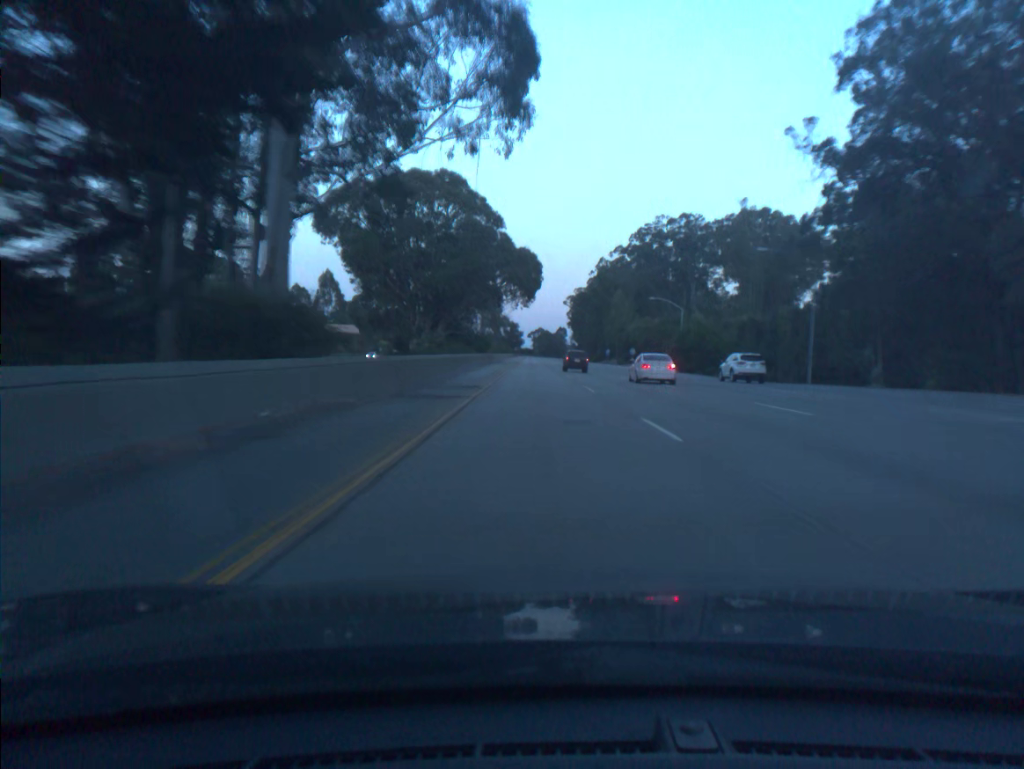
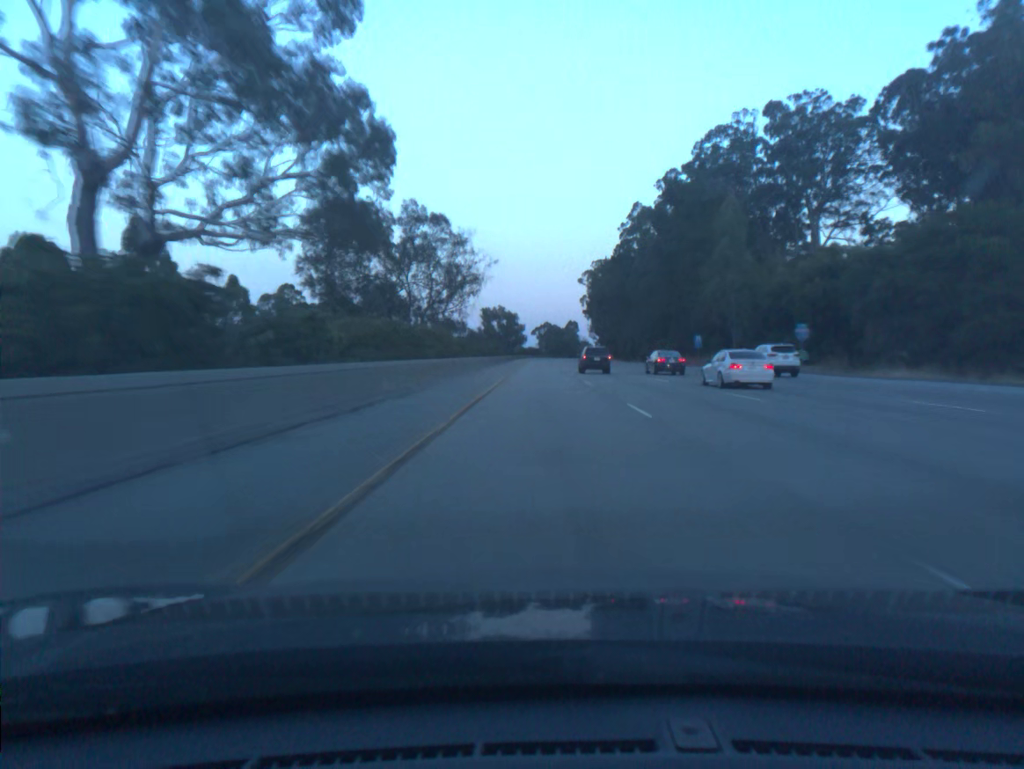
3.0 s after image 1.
(-1.3, +98.4) m; 0°
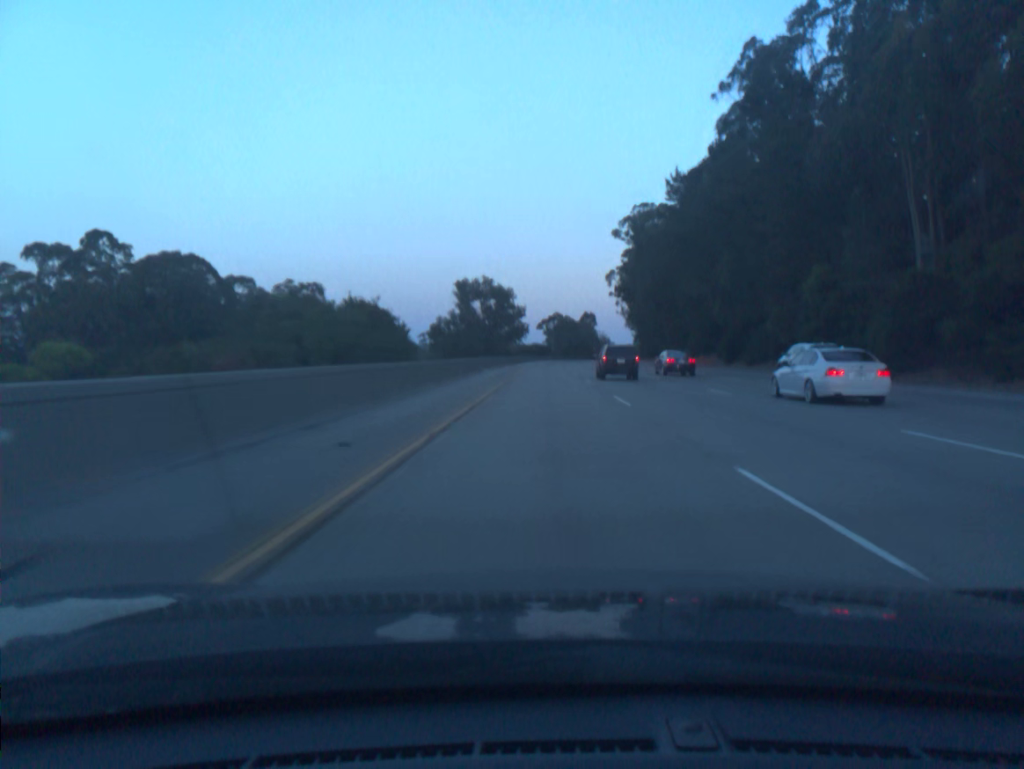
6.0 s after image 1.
(-0.5, +98.3) m; -1°
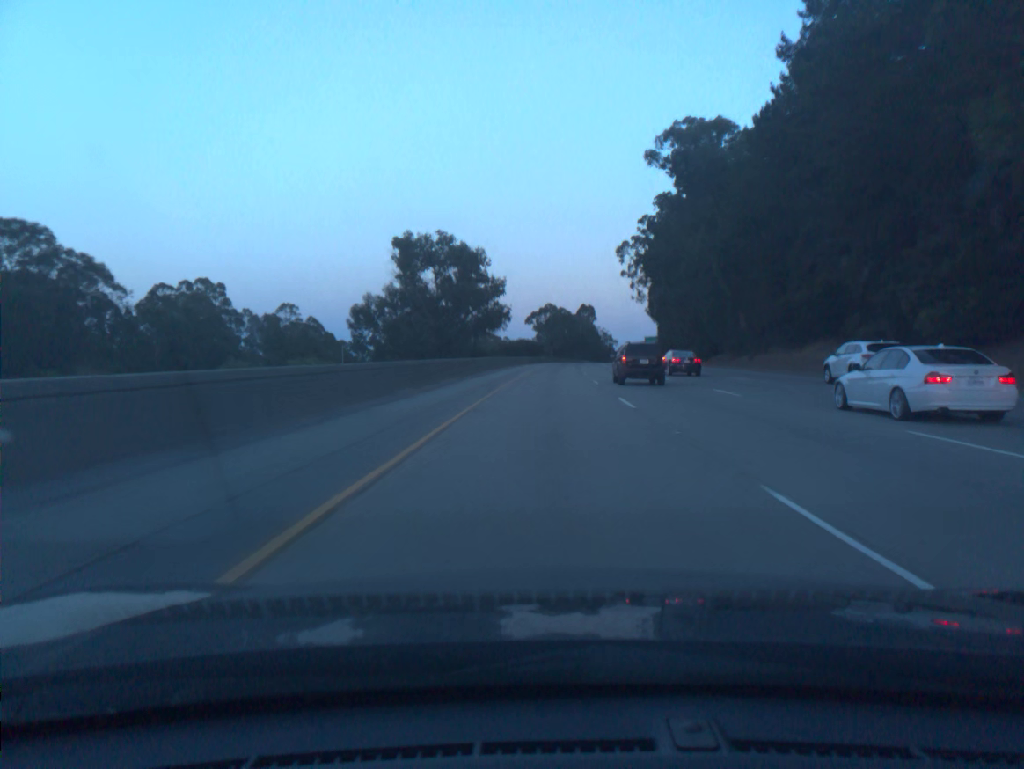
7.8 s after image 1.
(+0.3, +58.9) m; +1°
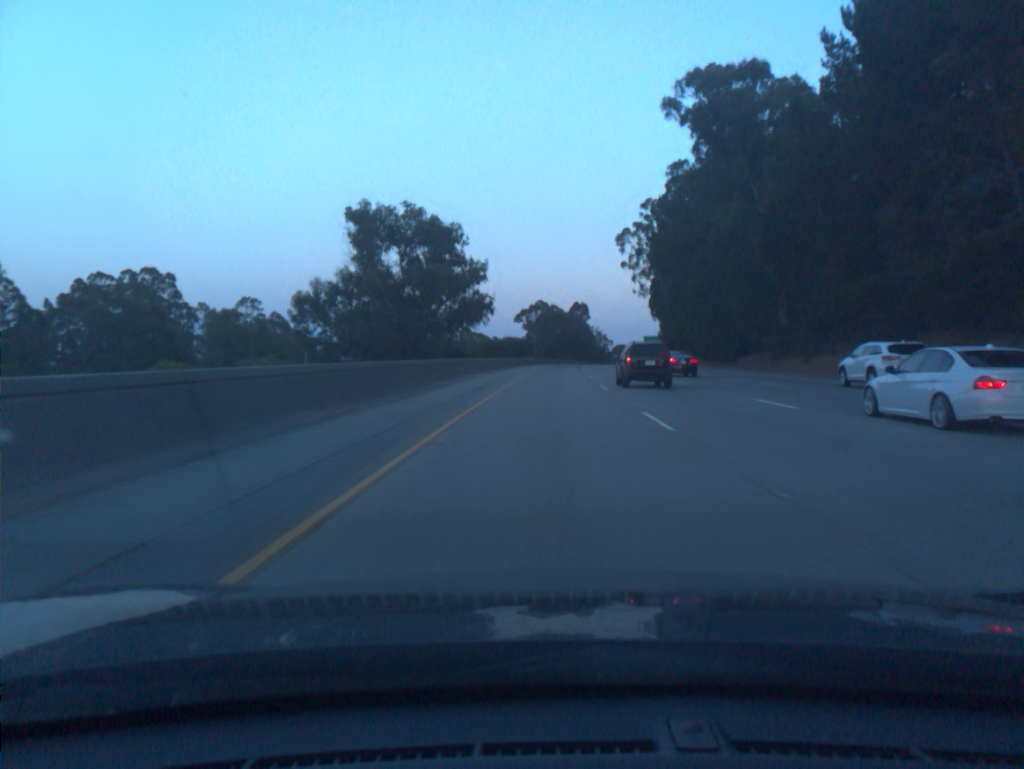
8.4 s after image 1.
(+0.1, +19.6) m; +1°
